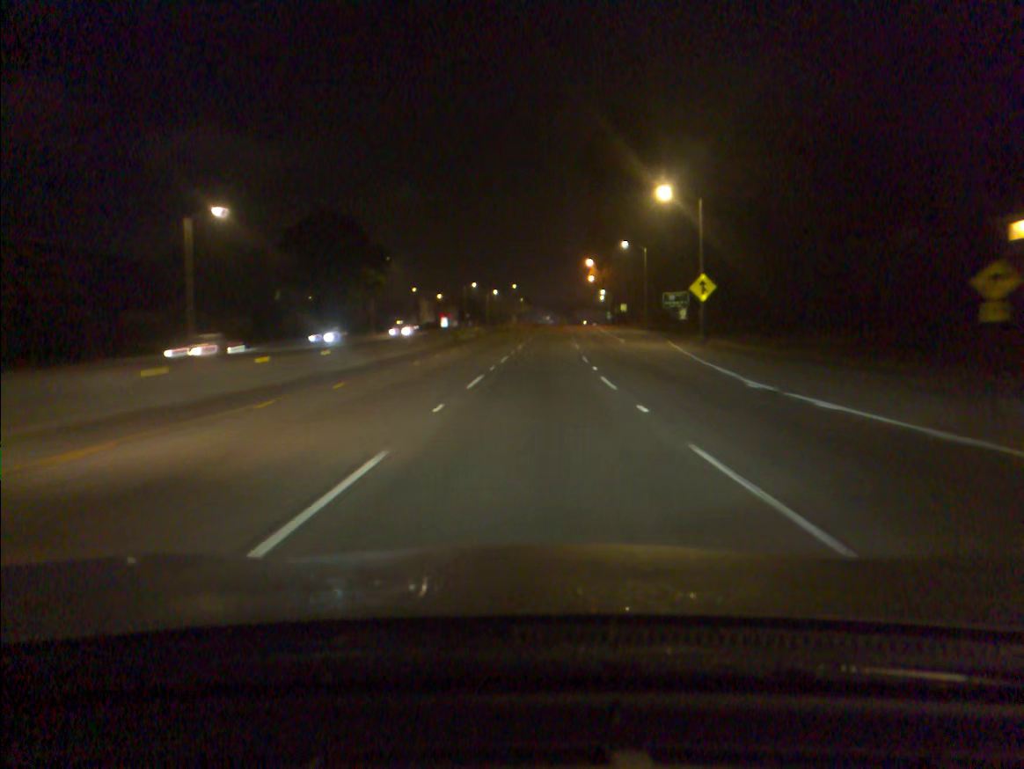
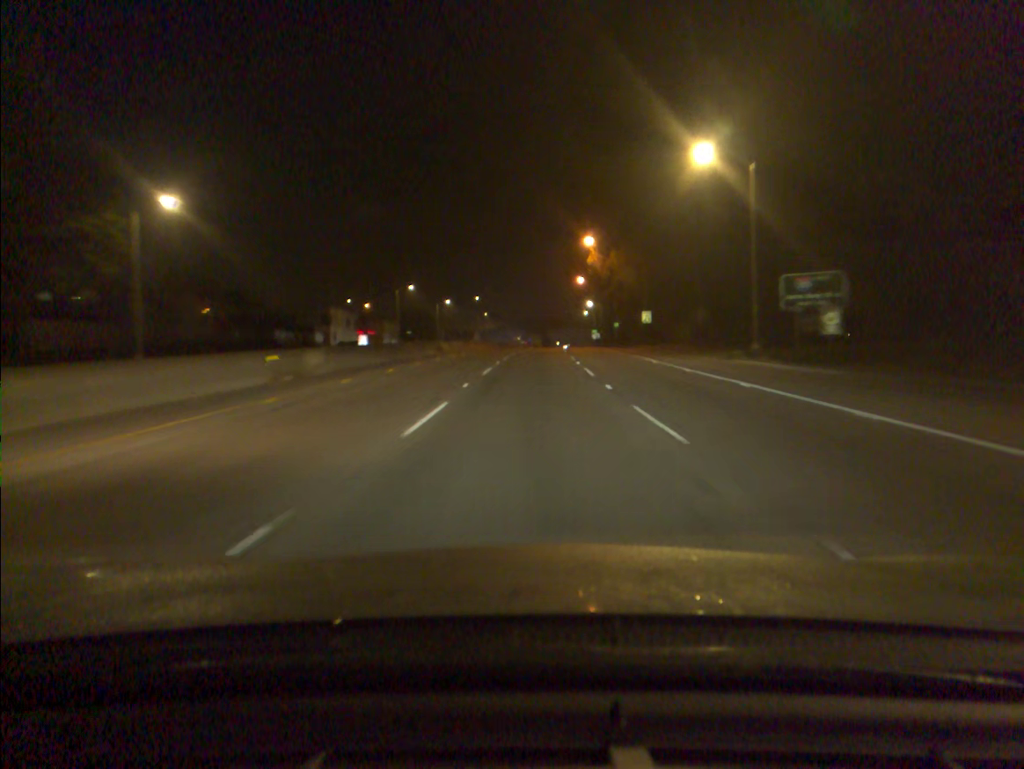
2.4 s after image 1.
(+1.0, +52.8) m; +2°
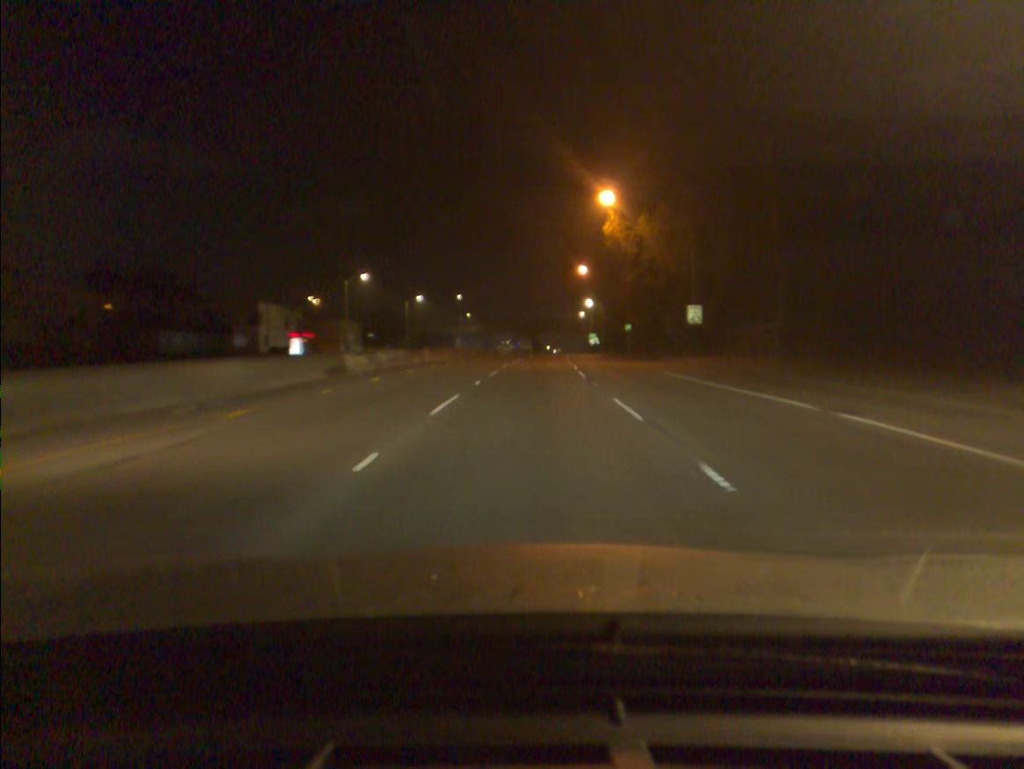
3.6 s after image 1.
(+0.1, +26.4) m; +1°
